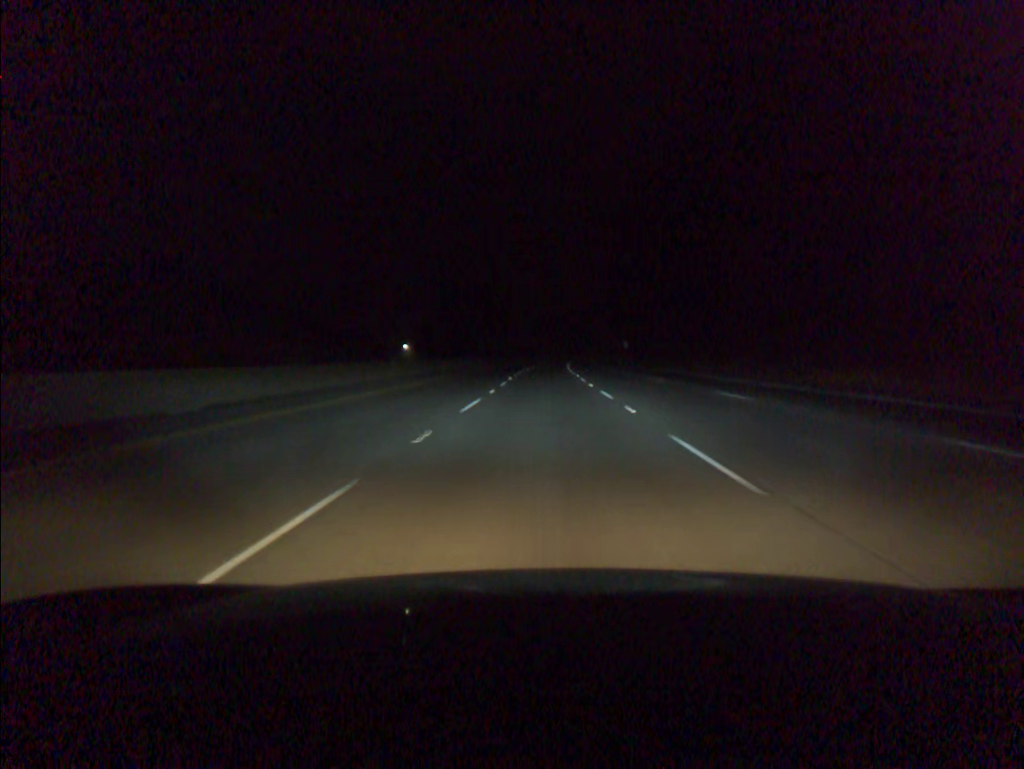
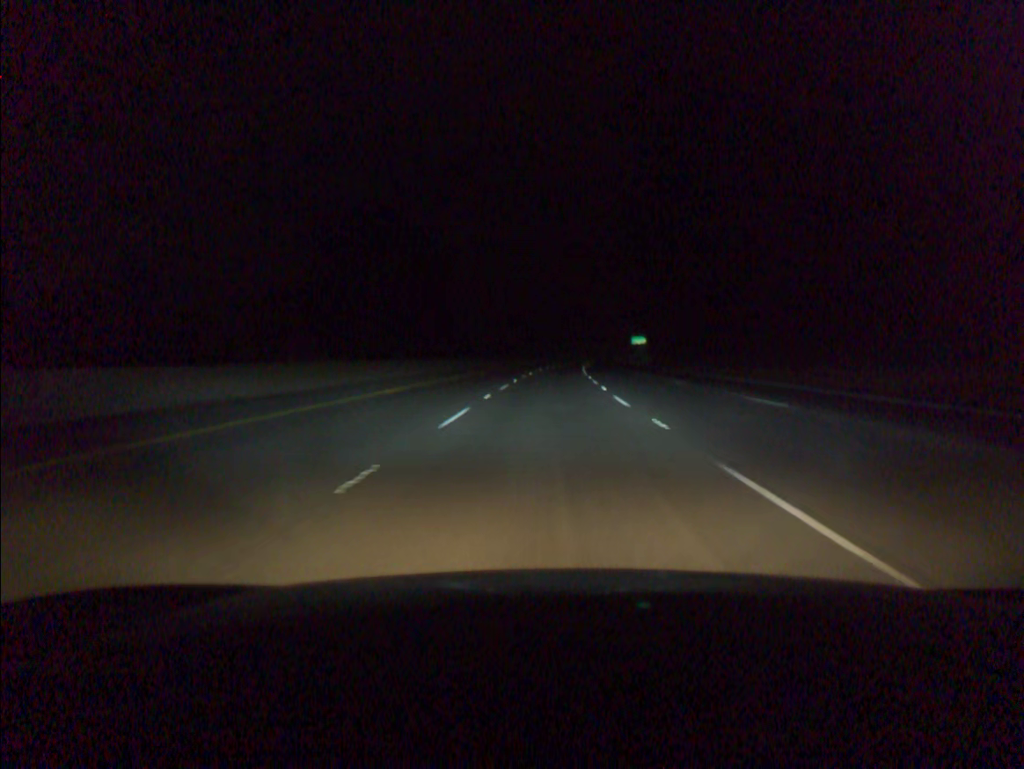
(+0.6, +76.3) m; +1°
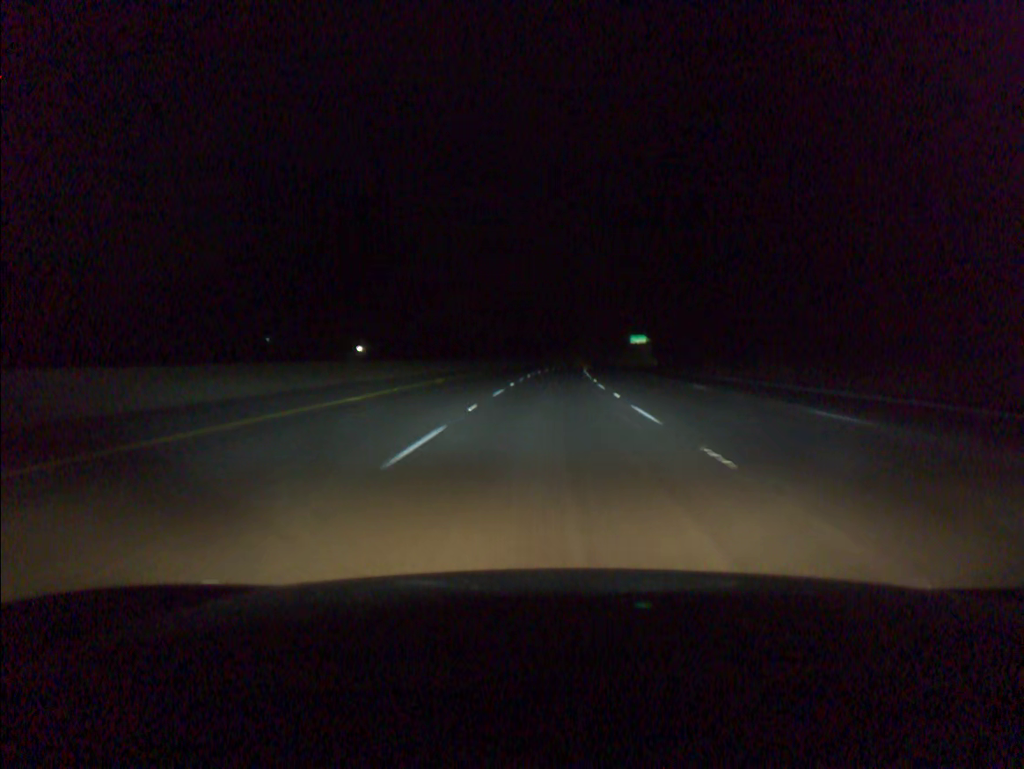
(+0.1, +19.1) m; +1°
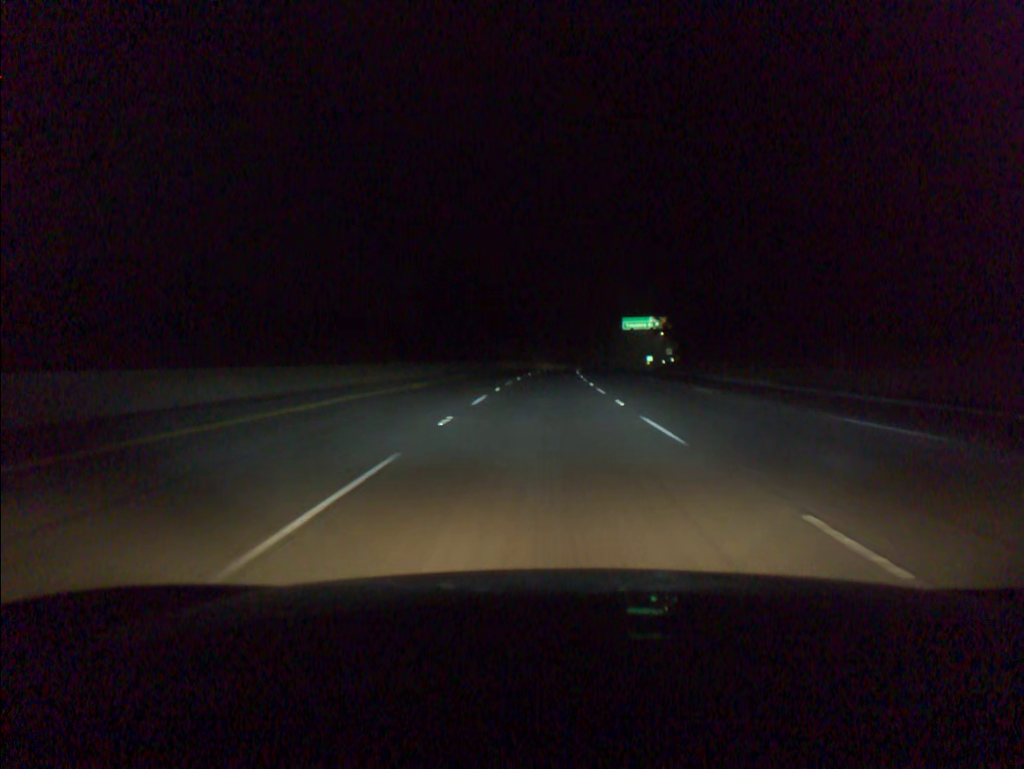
(+2.3, +76.5) m; +3°
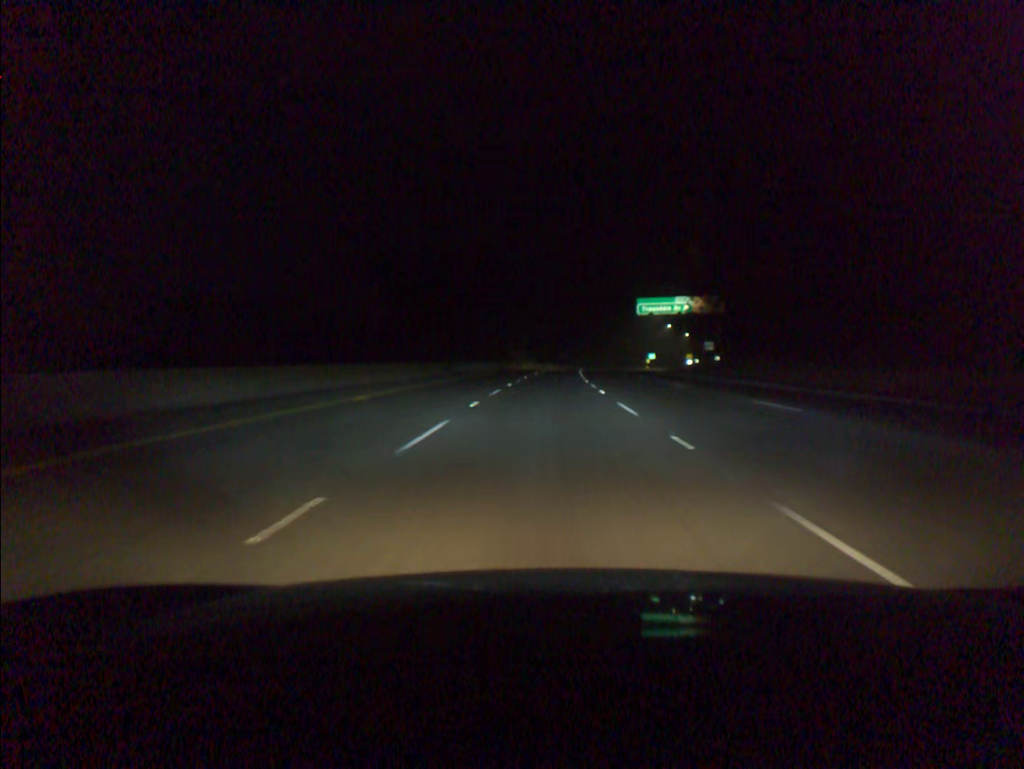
(+0.4, +38.3) m; +1°
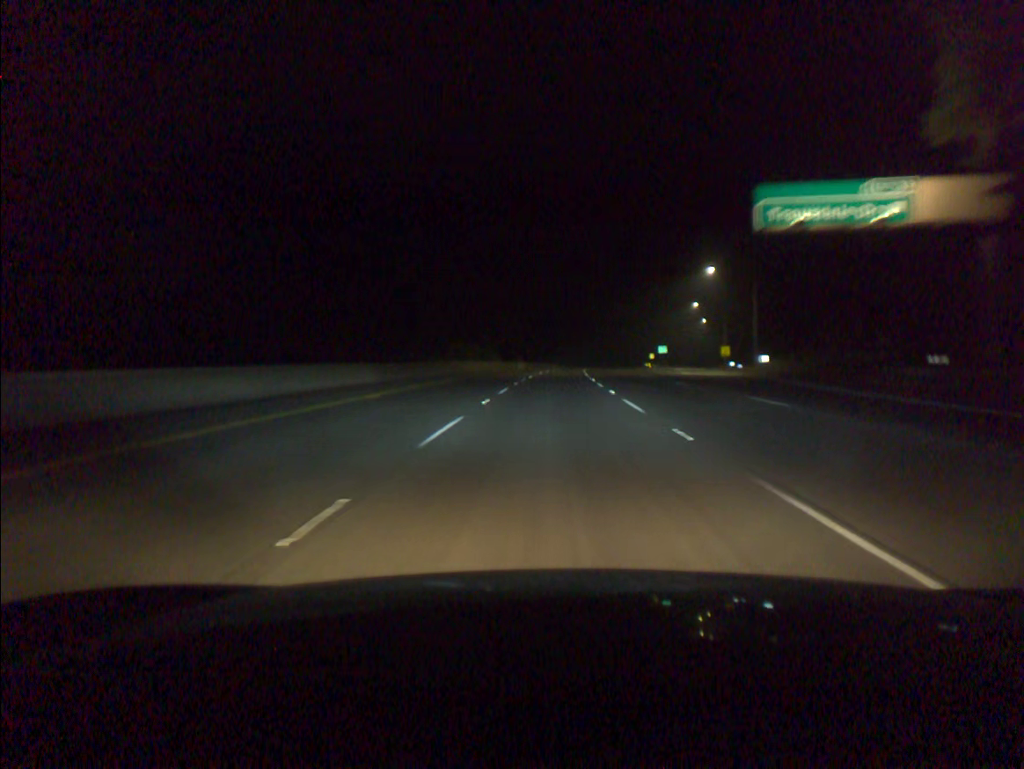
(+1.0, +57.6) m; +2°
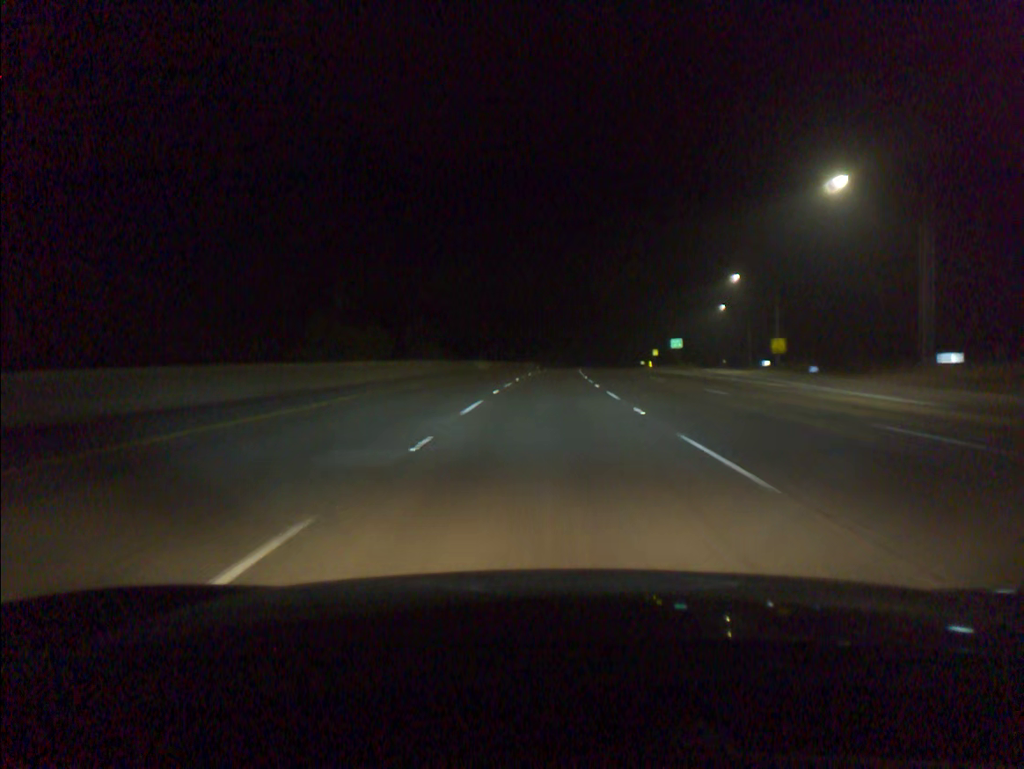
(+0.6, +38.5) m; +2°
